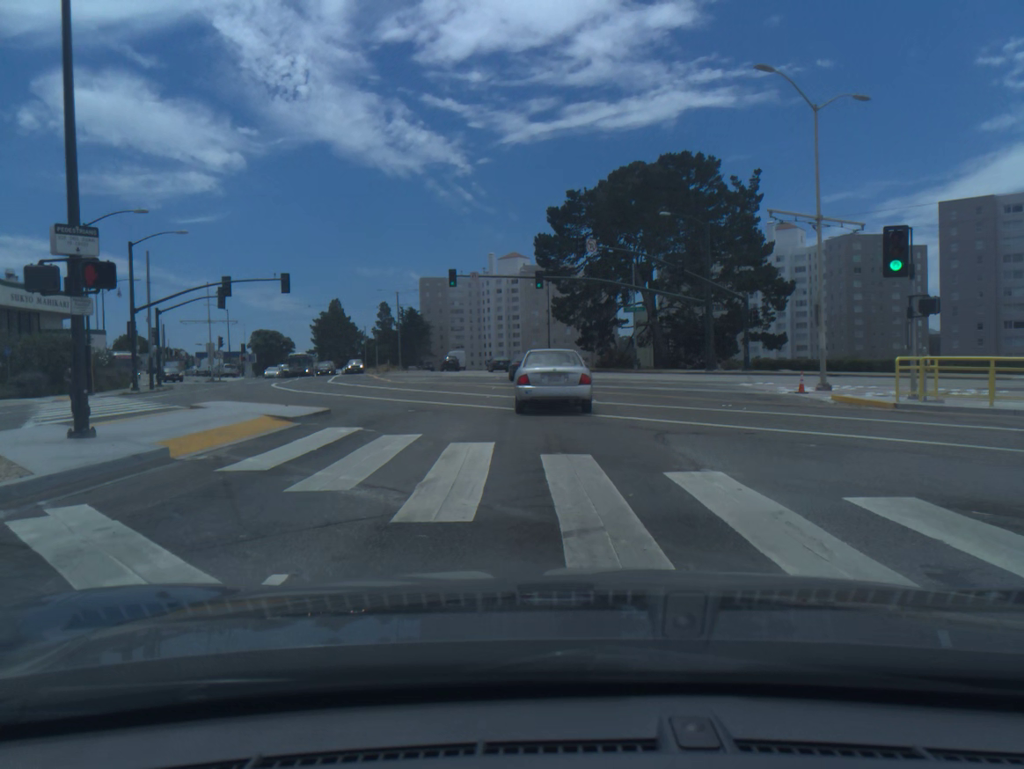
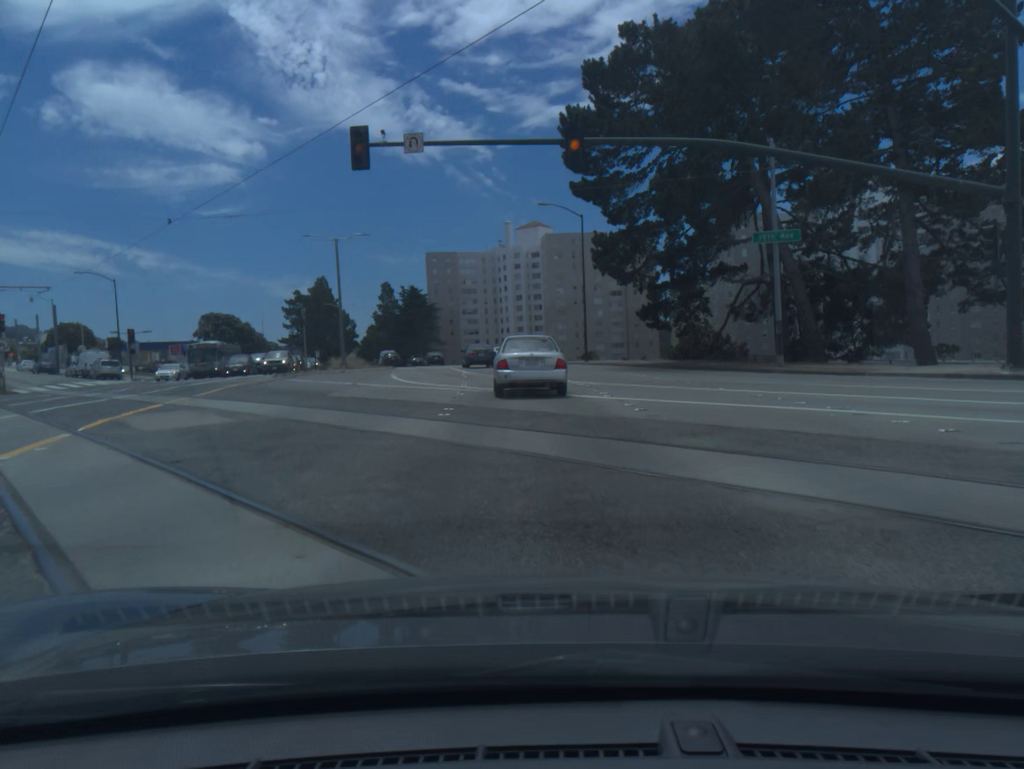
(-0.5, +34.7) m; -2°
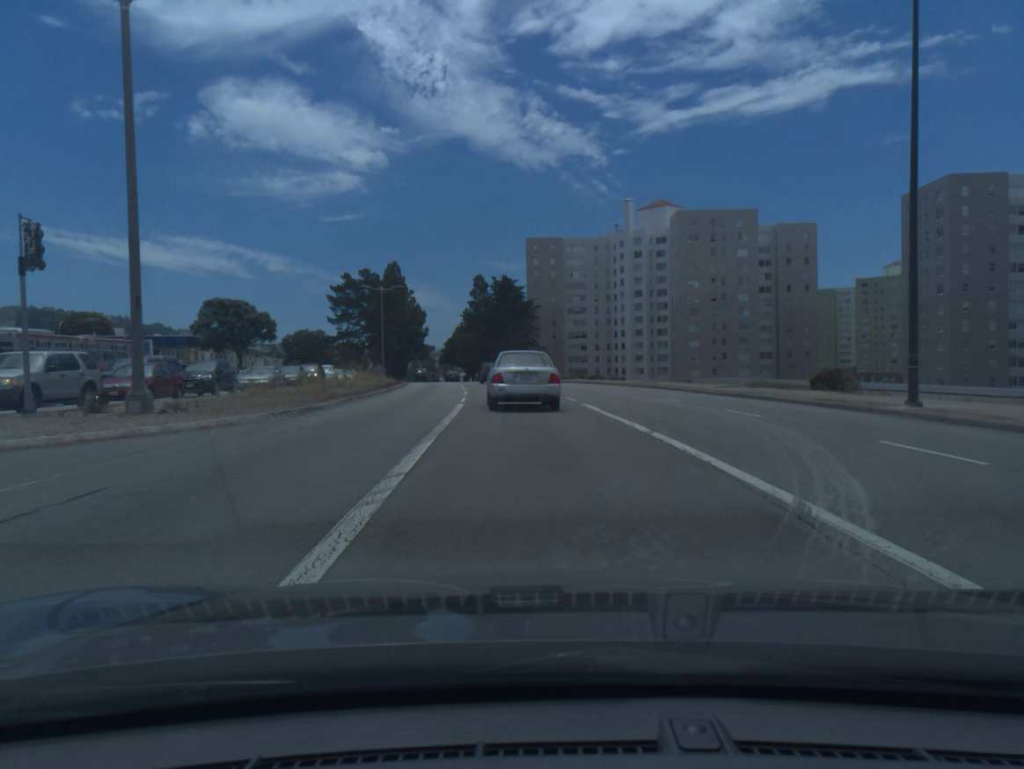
(-2.7, +39.1) m; -8°
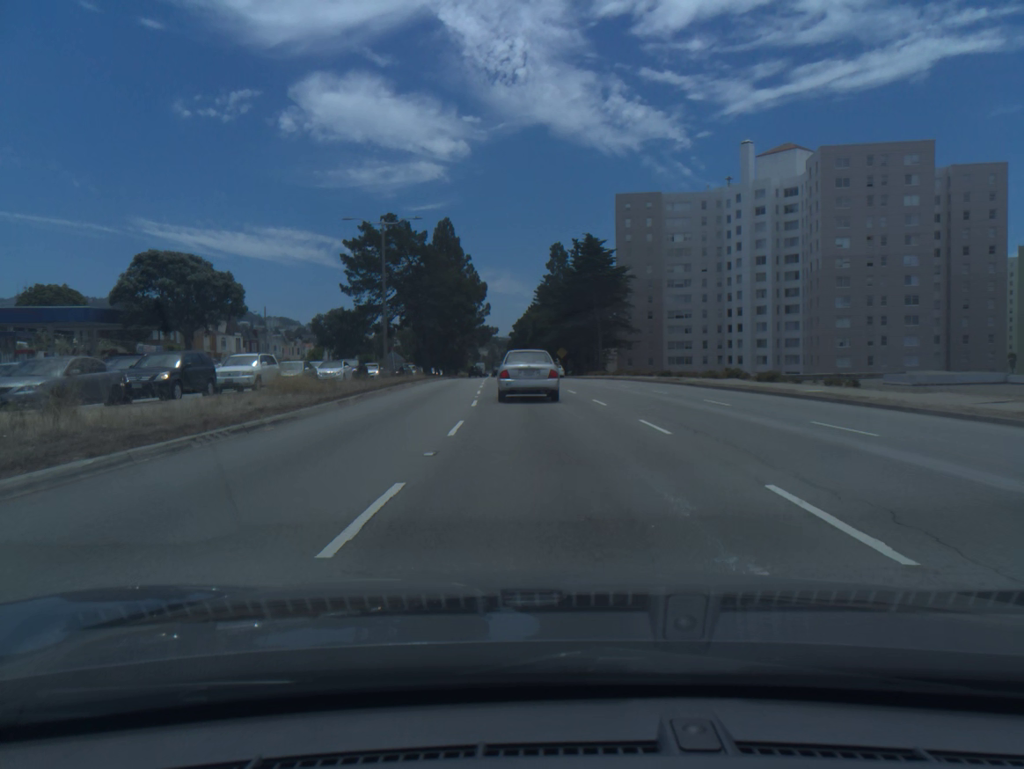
(-1.8, +33.2) m; -6°
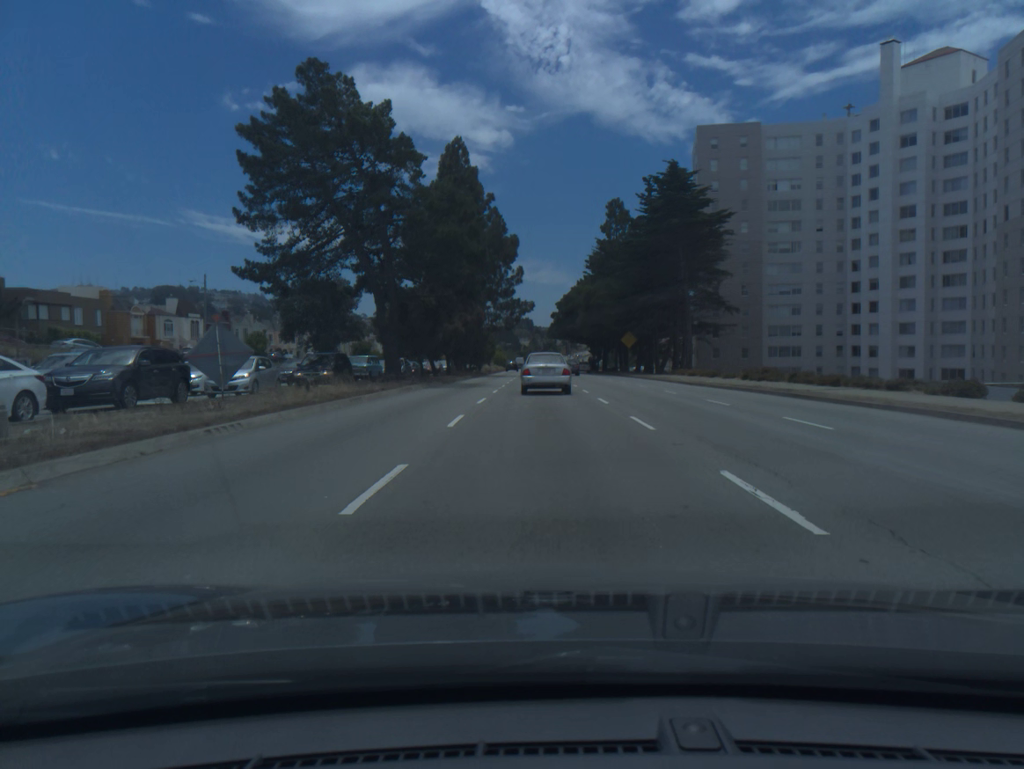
(-1.2, +35.9) m; -3°
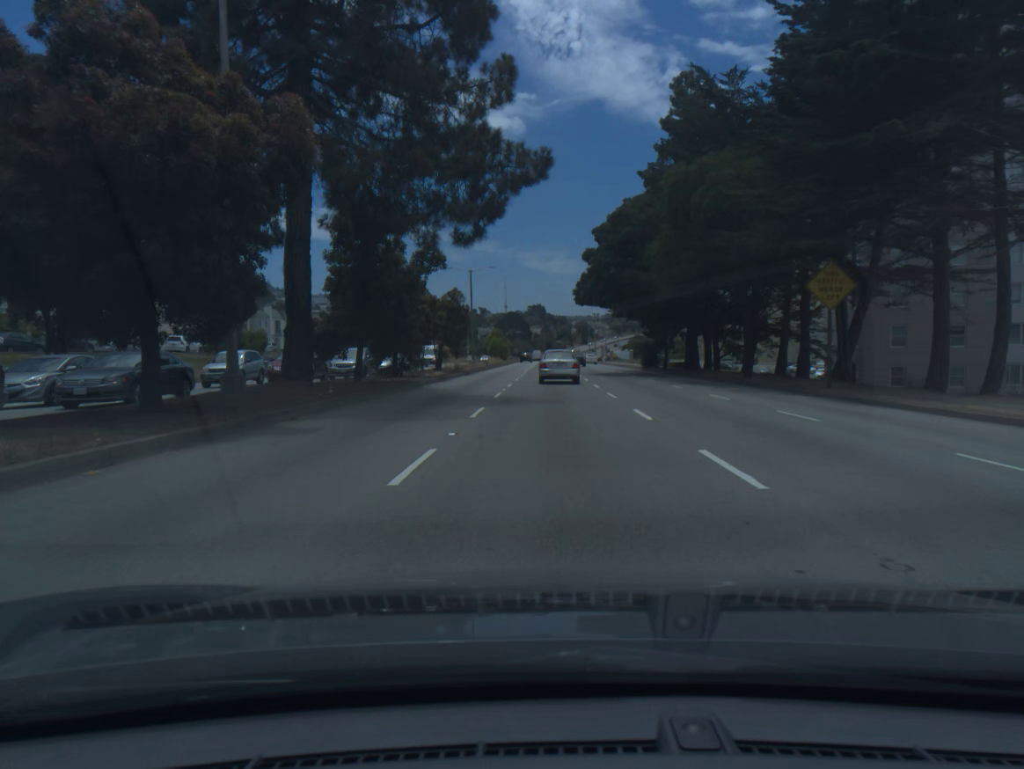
(-0.6, +50.4) m; -1°
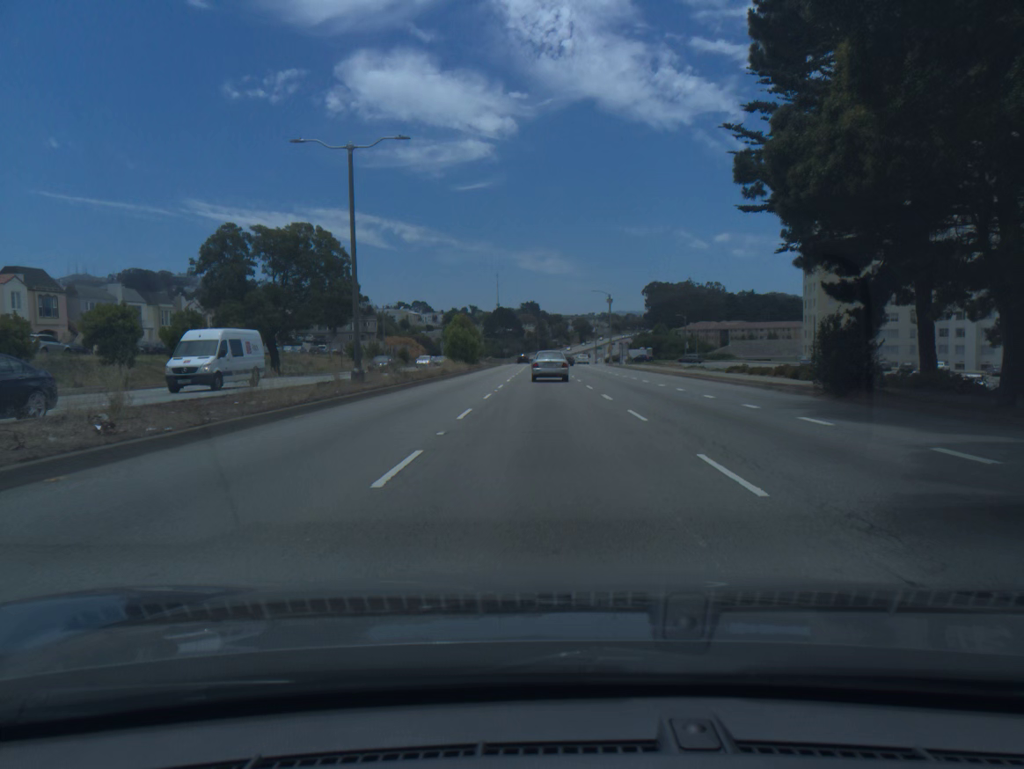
(+0.3, +44.7) m; 0°
